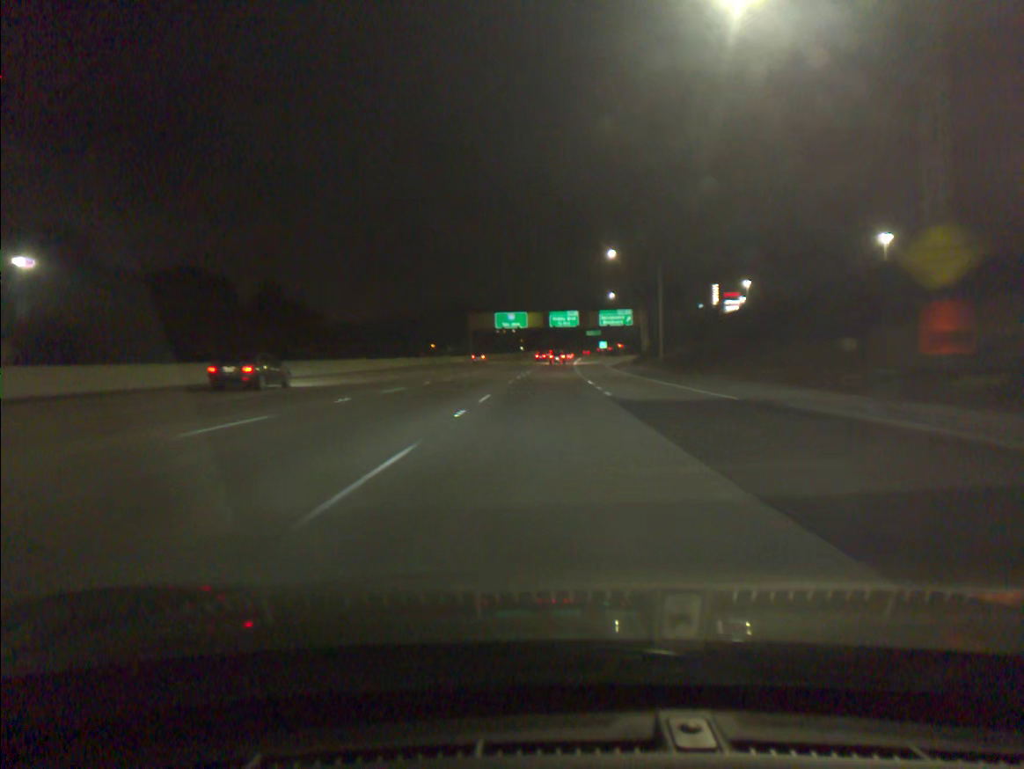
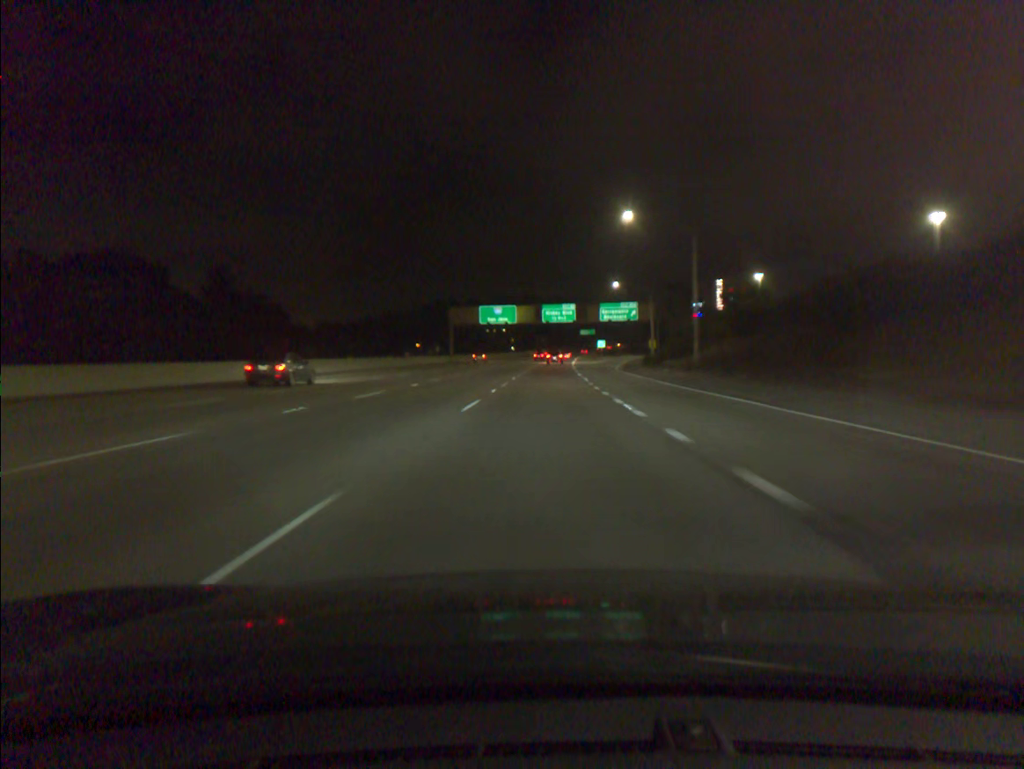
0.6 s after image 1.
(+0.1, +18.1) m; +1°
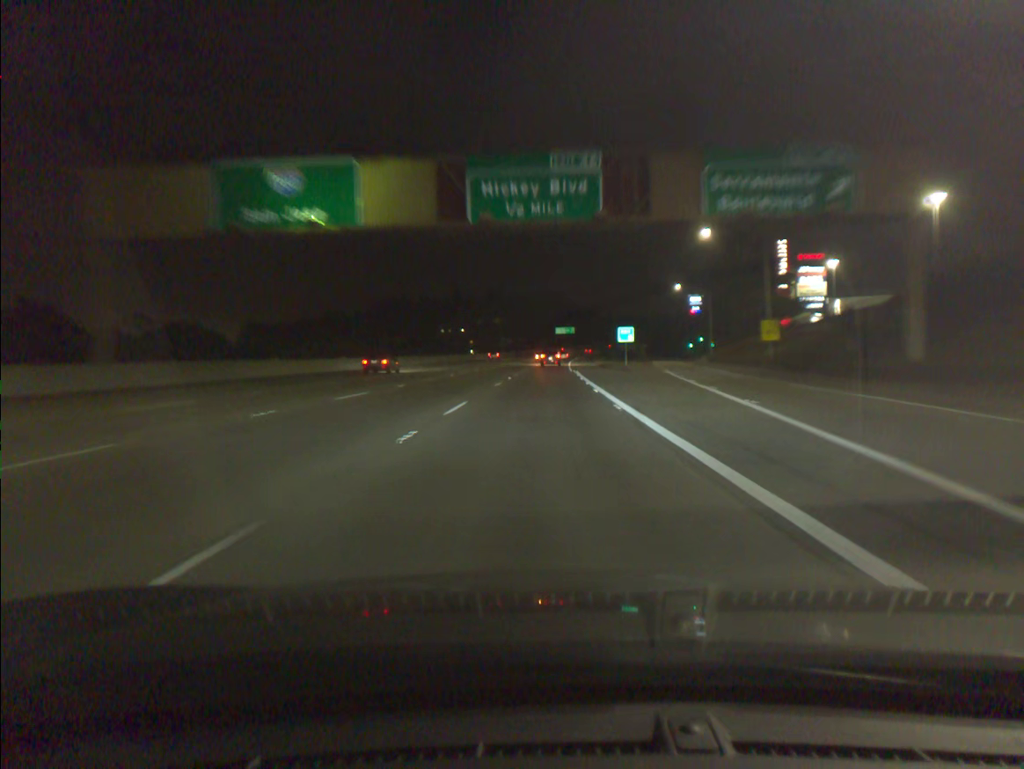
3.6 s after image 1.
(+2.0, +88.8) m; +2°
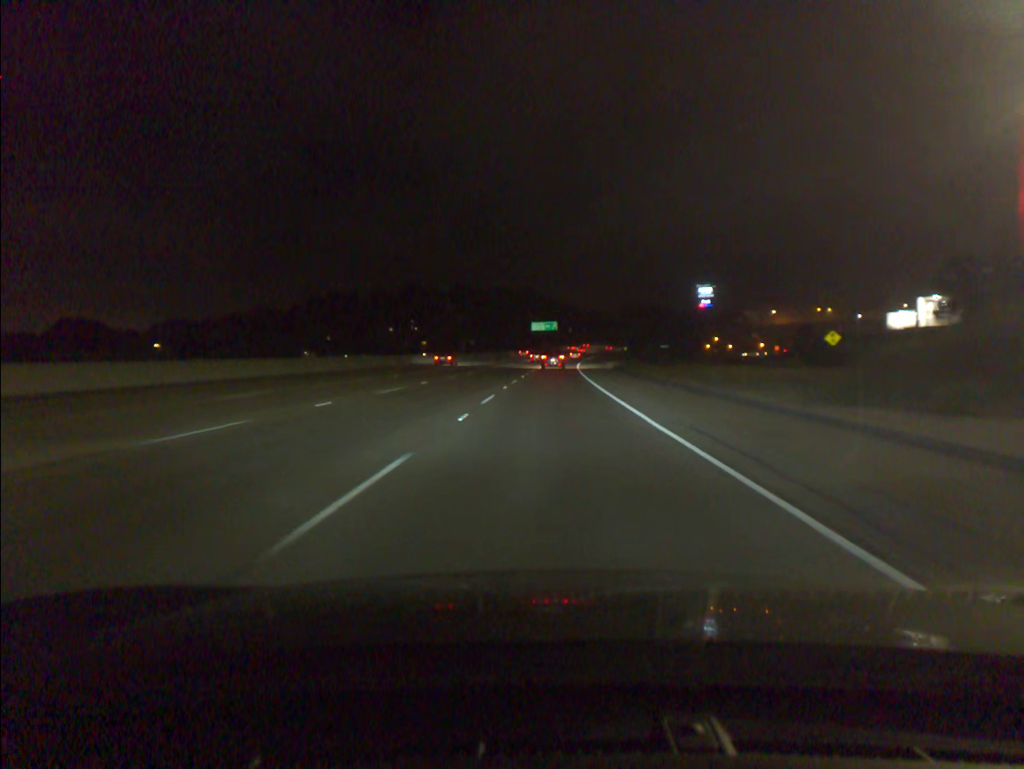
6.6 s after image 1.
(+1.3, +84.1) m; +2°
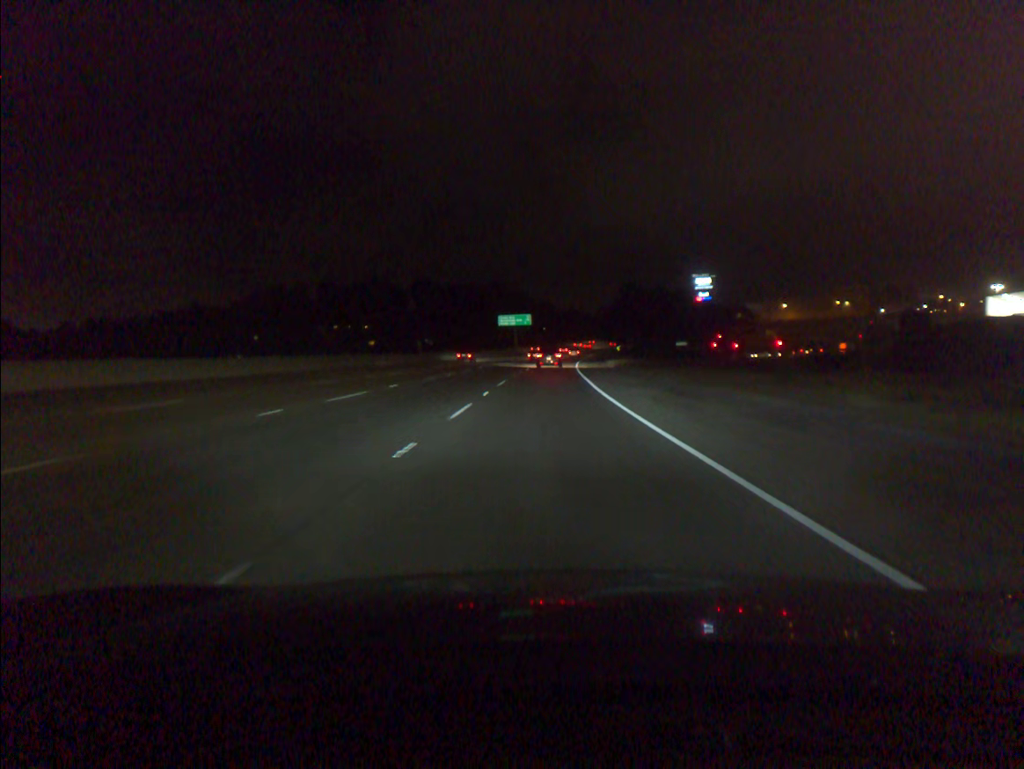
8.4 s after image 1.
(+0.8, +48.7) m; +2°
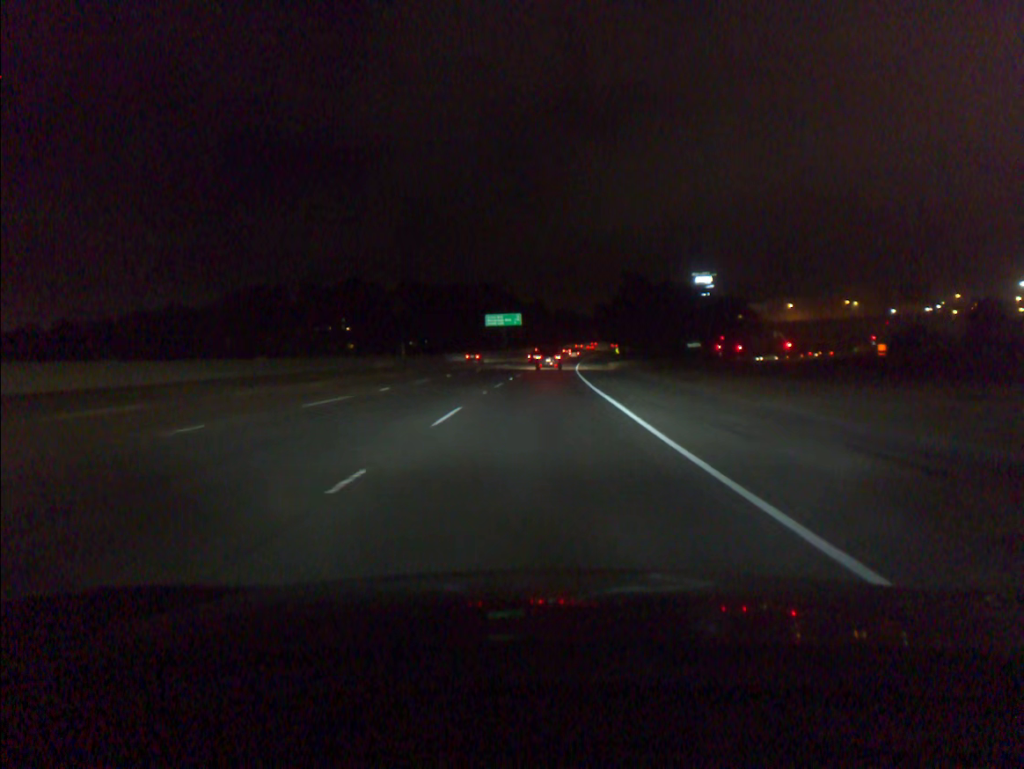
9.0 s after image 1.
(+0.1, +16.0) m; +1°
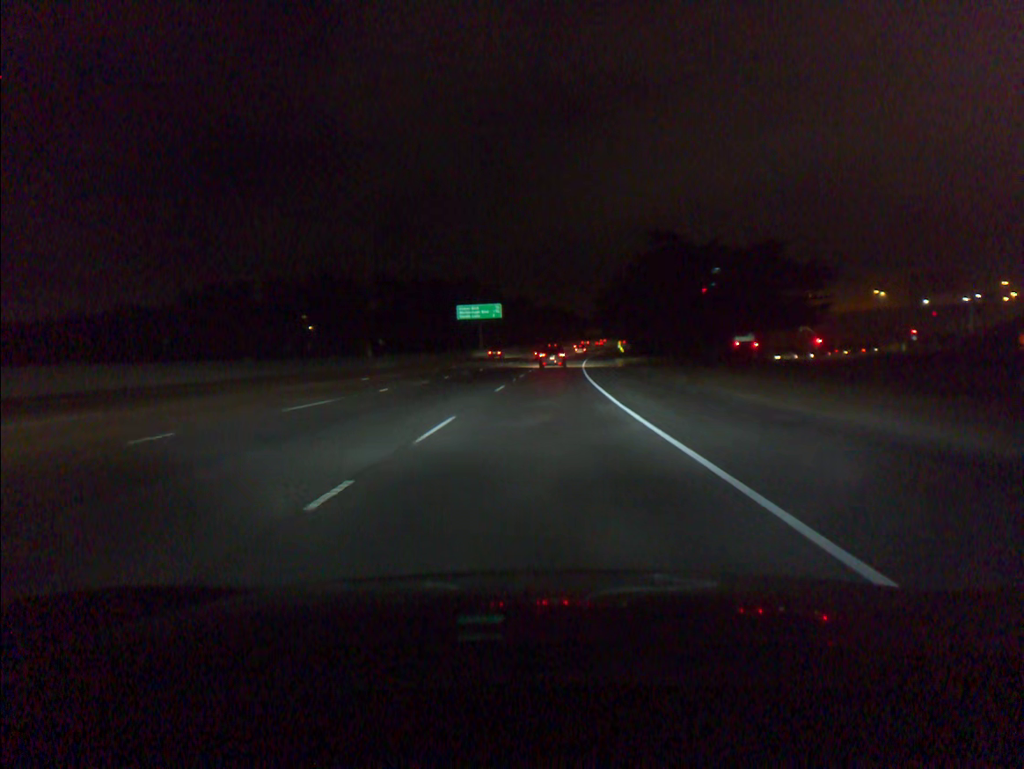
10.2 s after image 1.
(+0.3, +31.5) m; +1°
